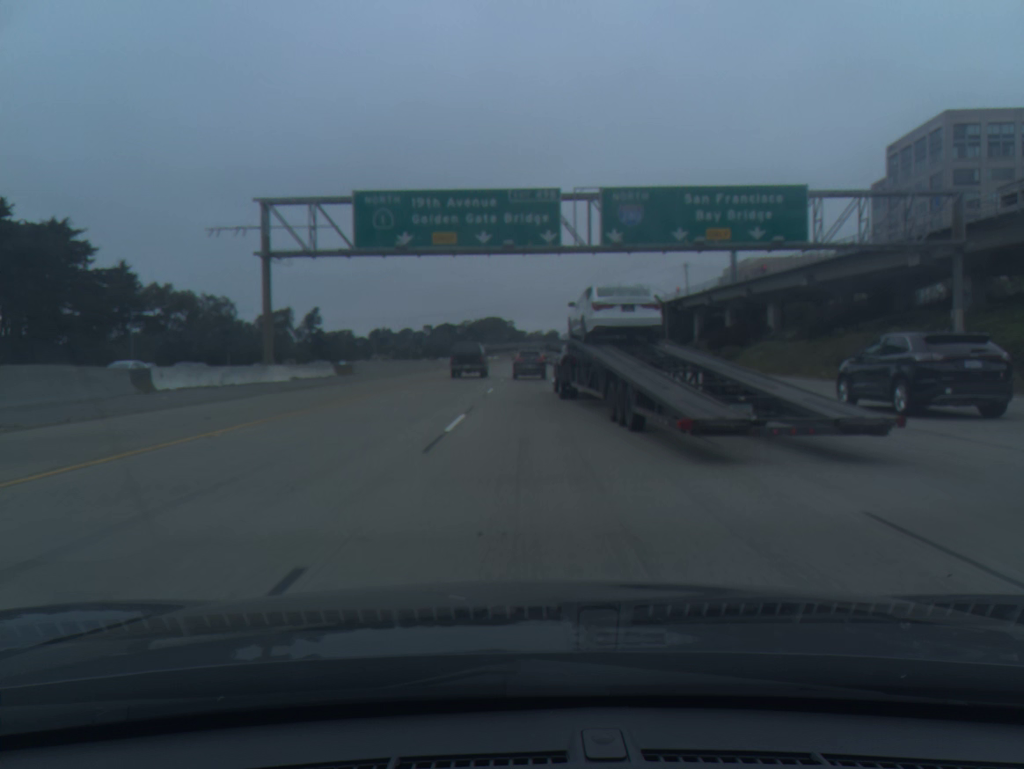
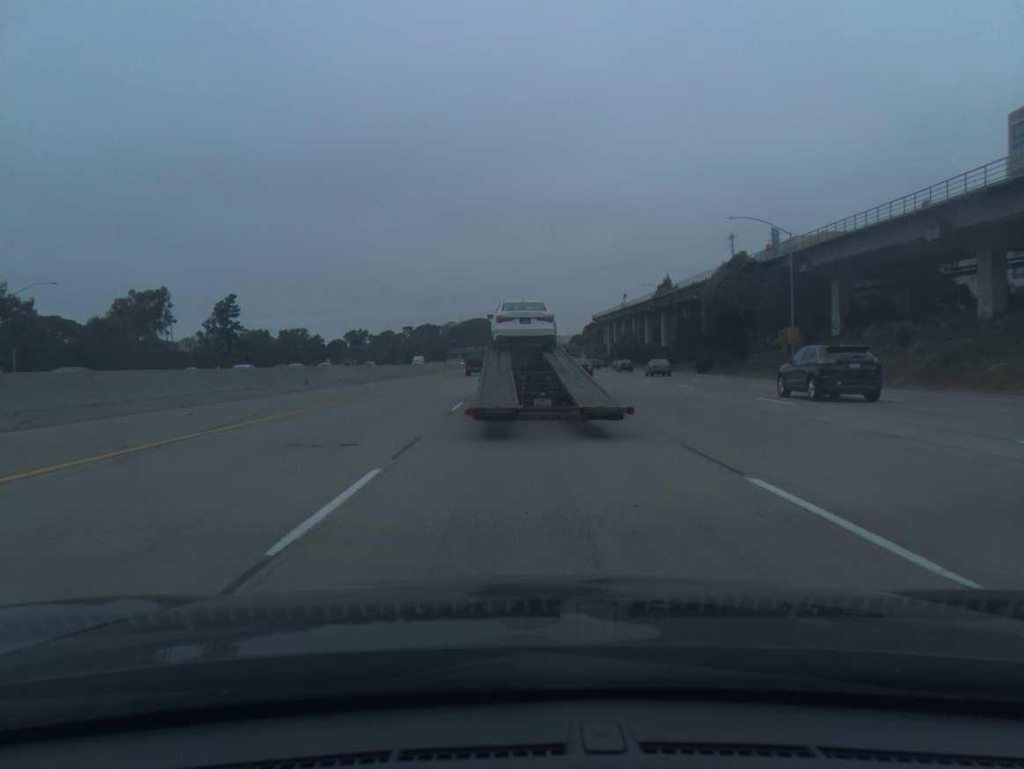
(+0.7, +66.5) m; +1°
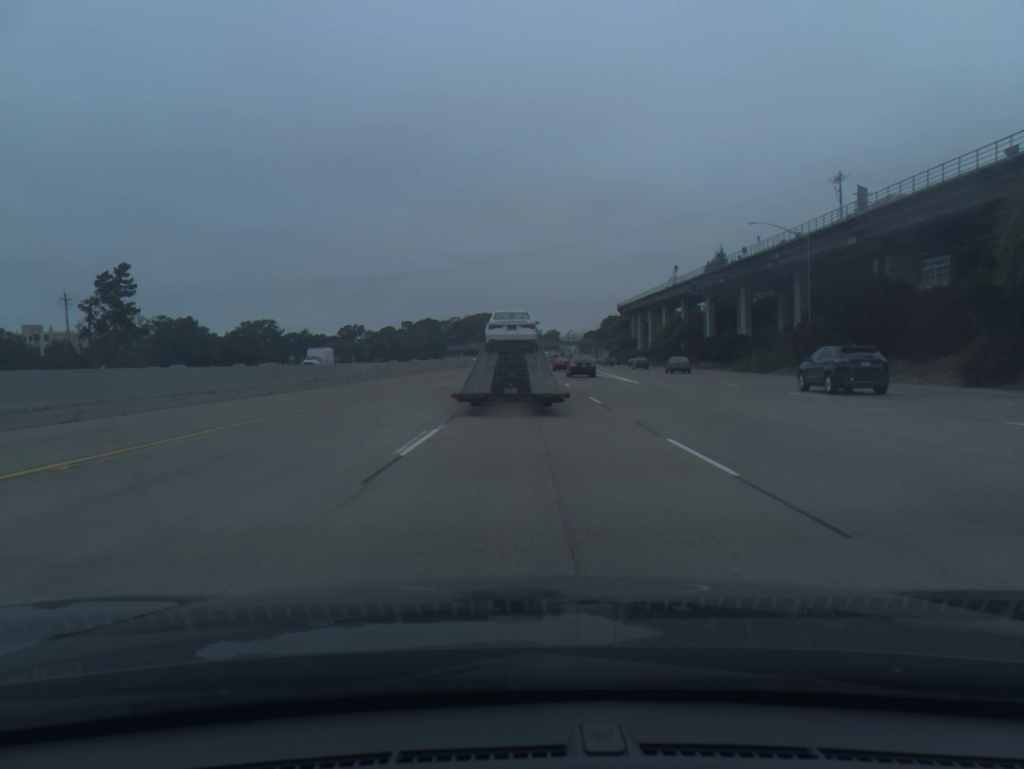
(-0.3, +53.2) m; -1°
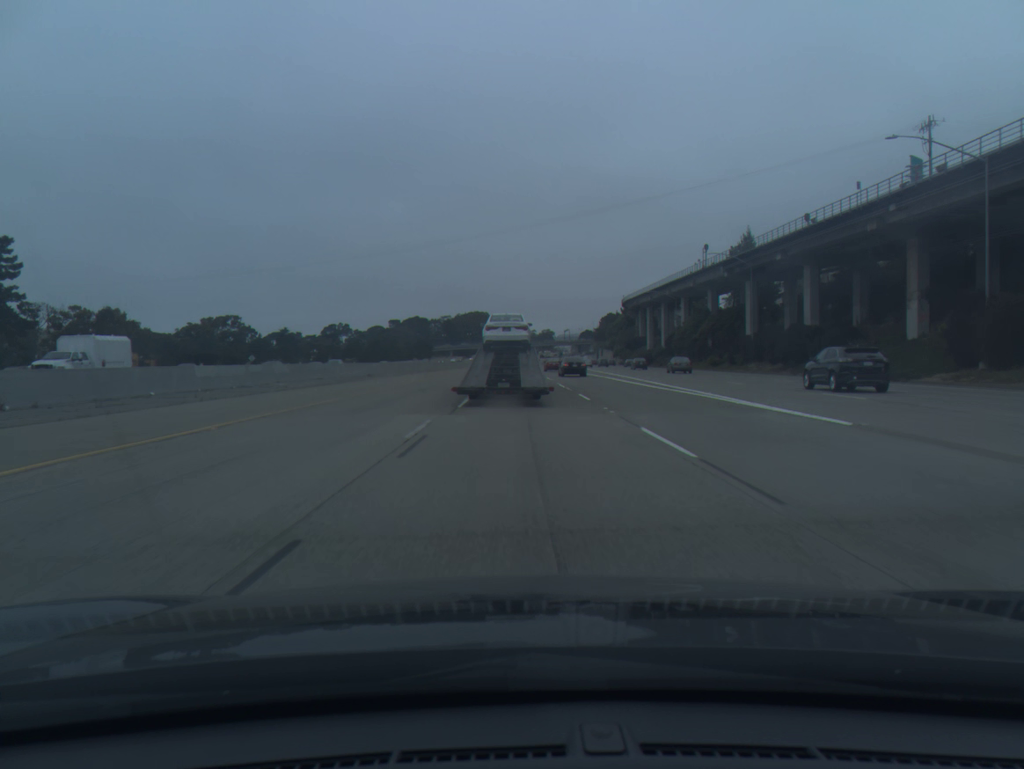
(+0.1, +27.0) m; 0°
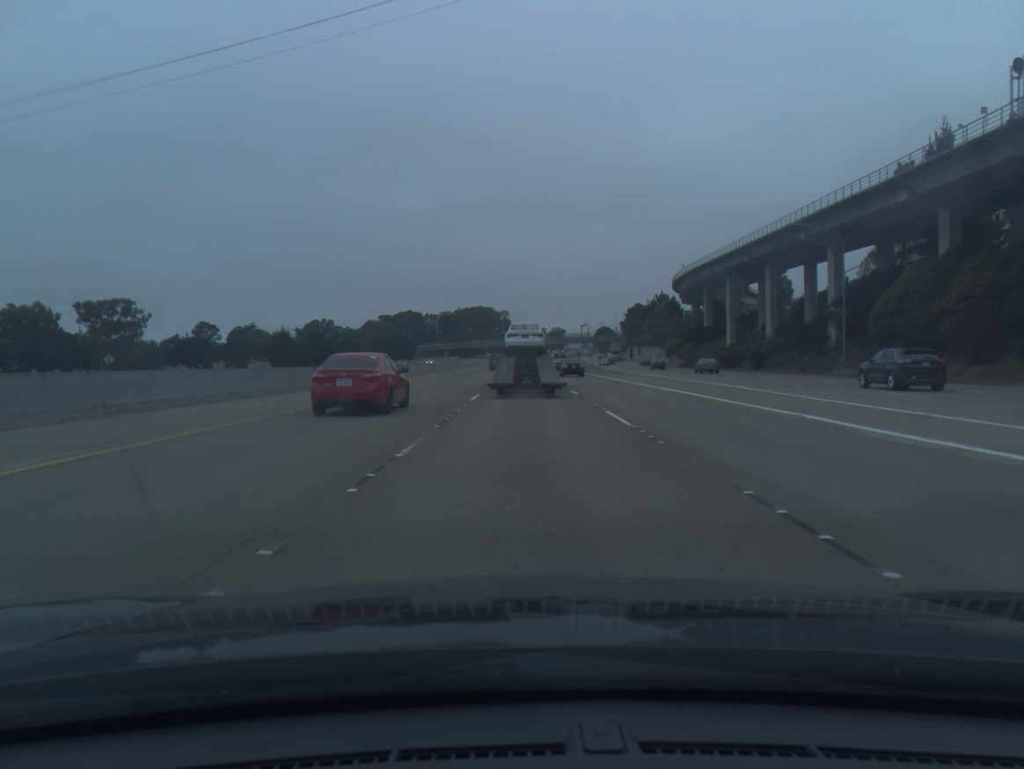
(-0.1, +70.0) m; 0°
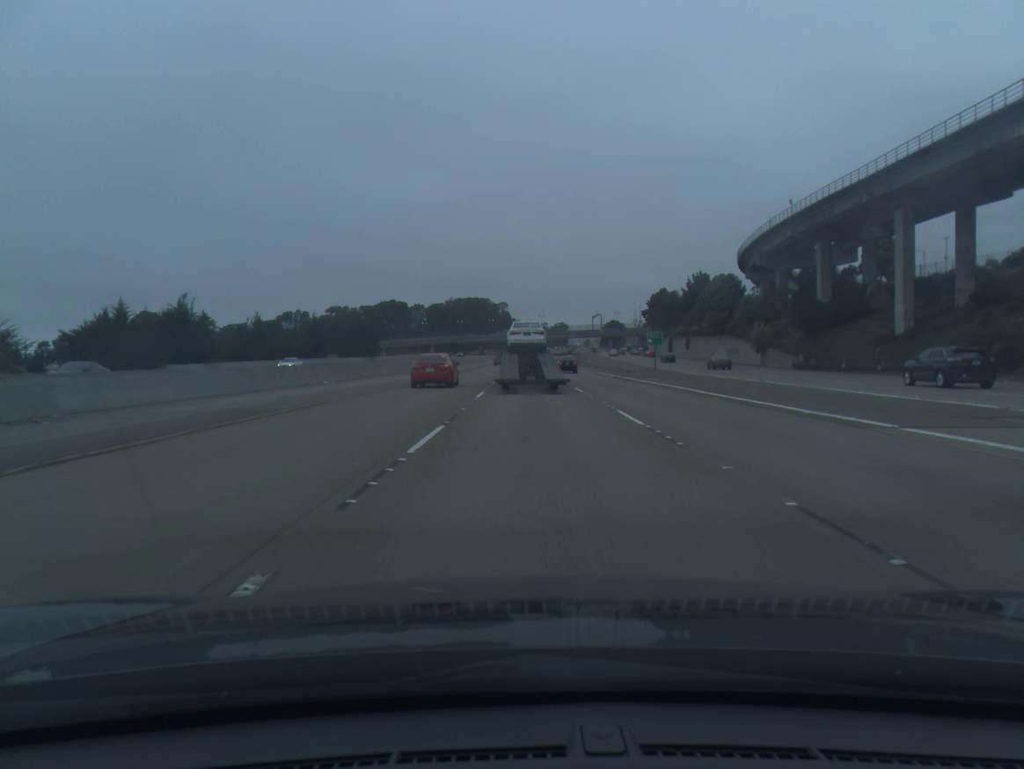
(0.0, +58.7) m; 0°
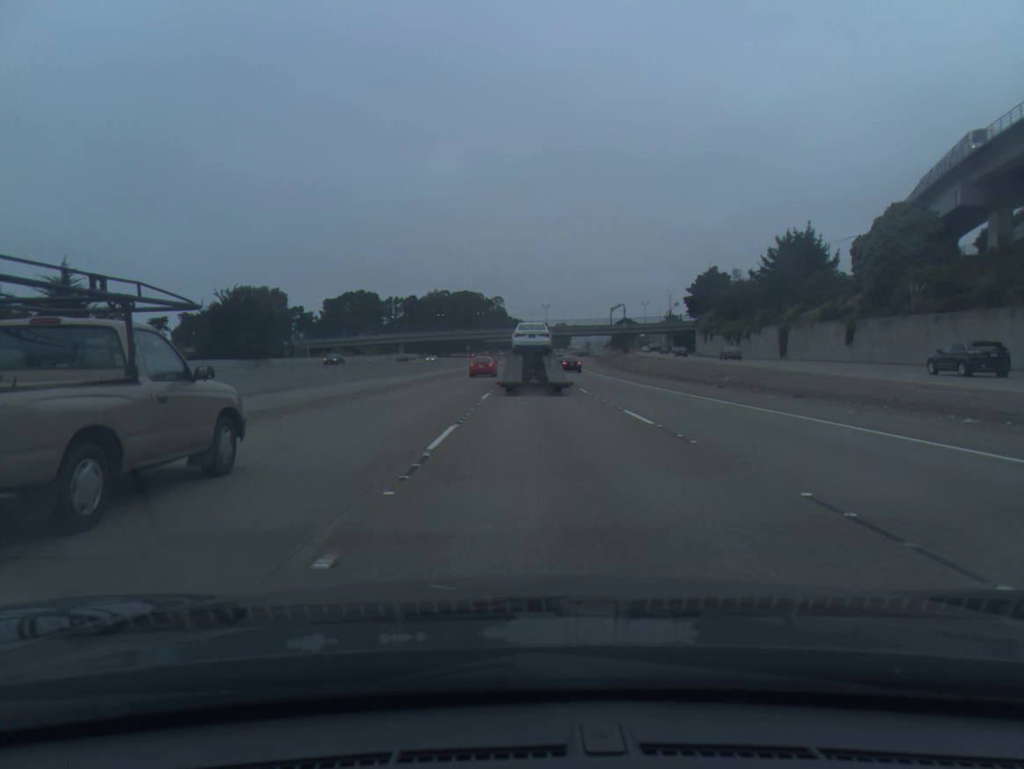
(0.0, +72.2) m; 0°
